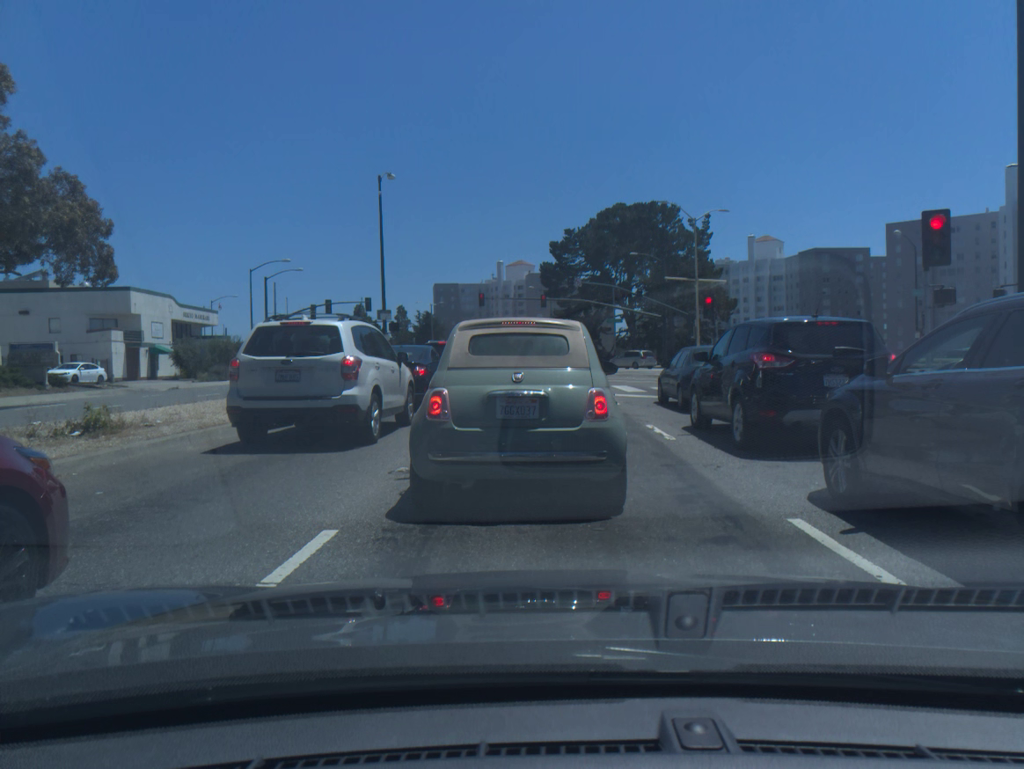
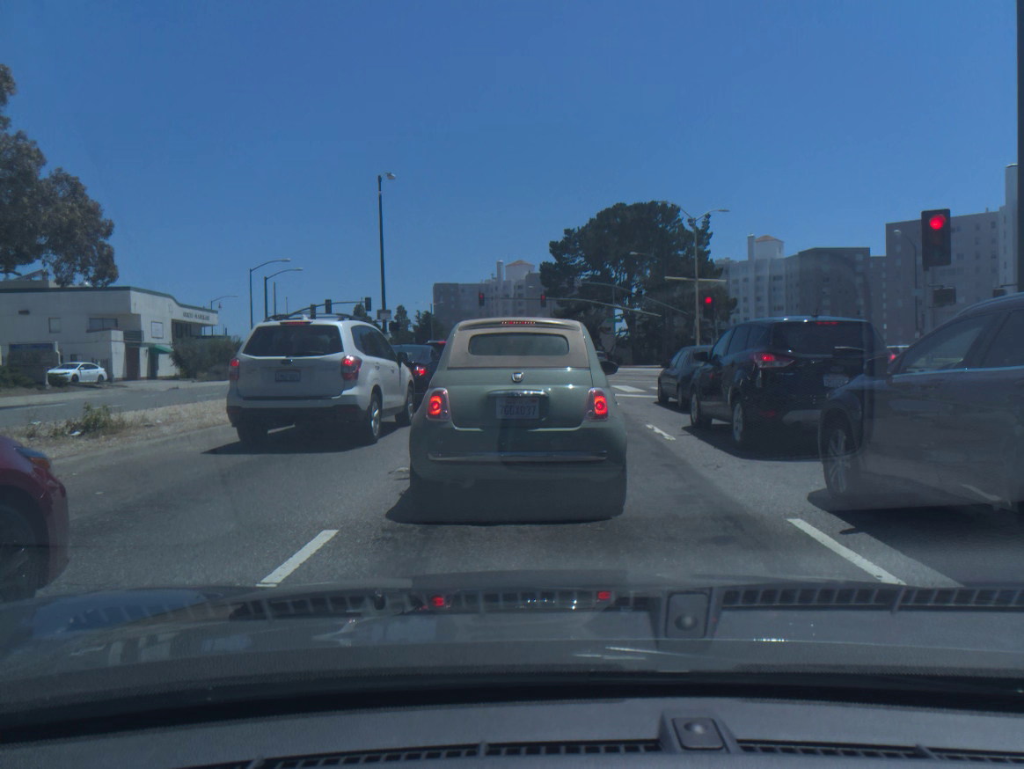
(0.0, 0.0) m; 0°
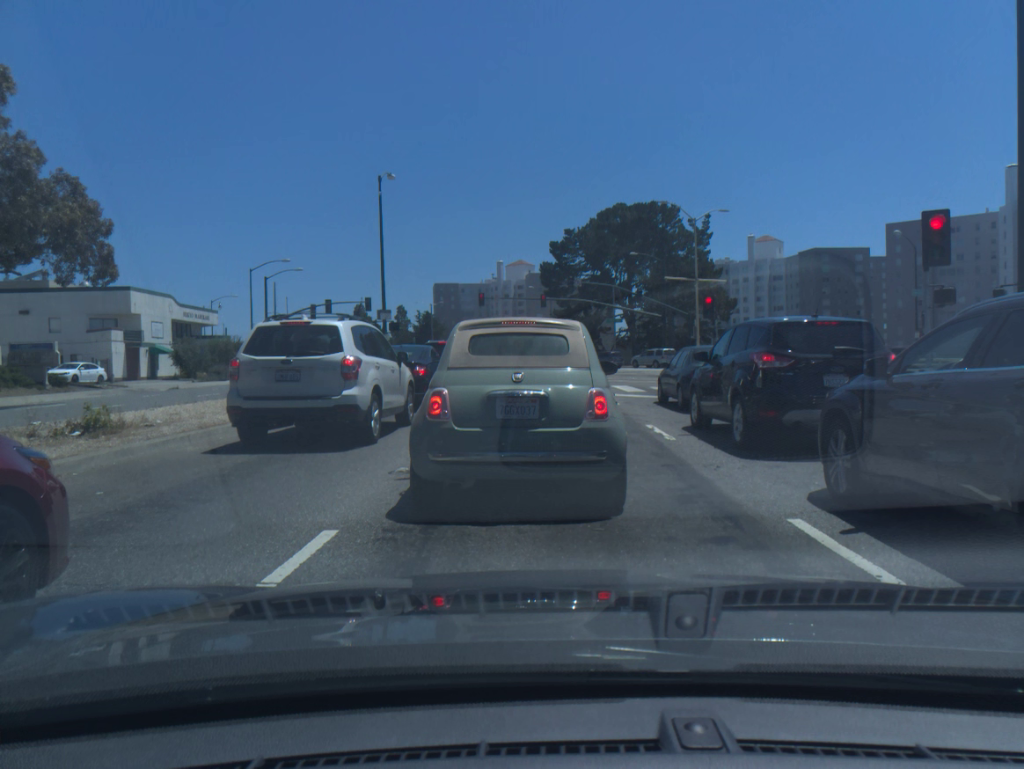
(0.0, 0.0) m; 0°
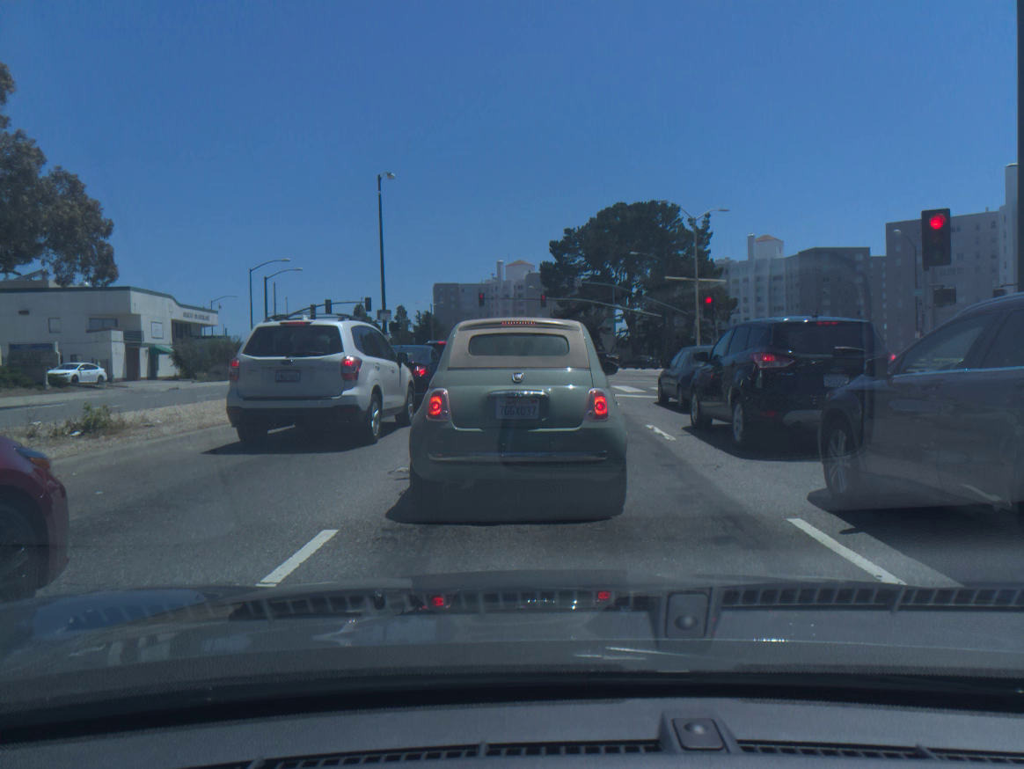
(+0.1, +0.1) m; 0°
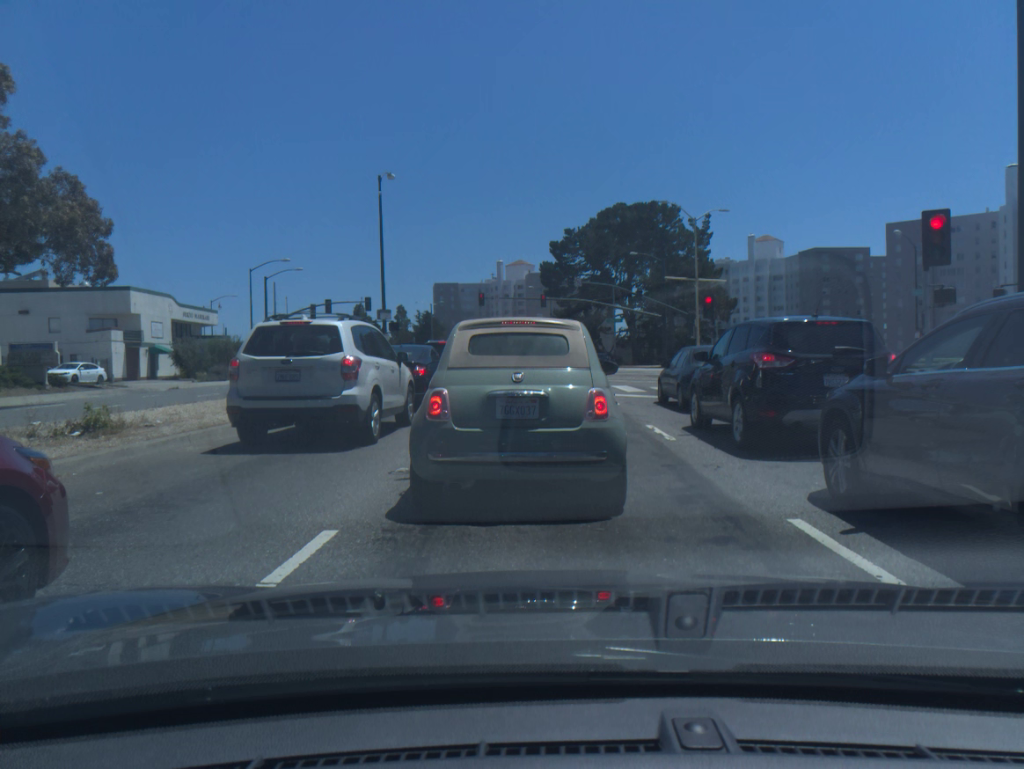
(0.0, 0.0) m; 0°
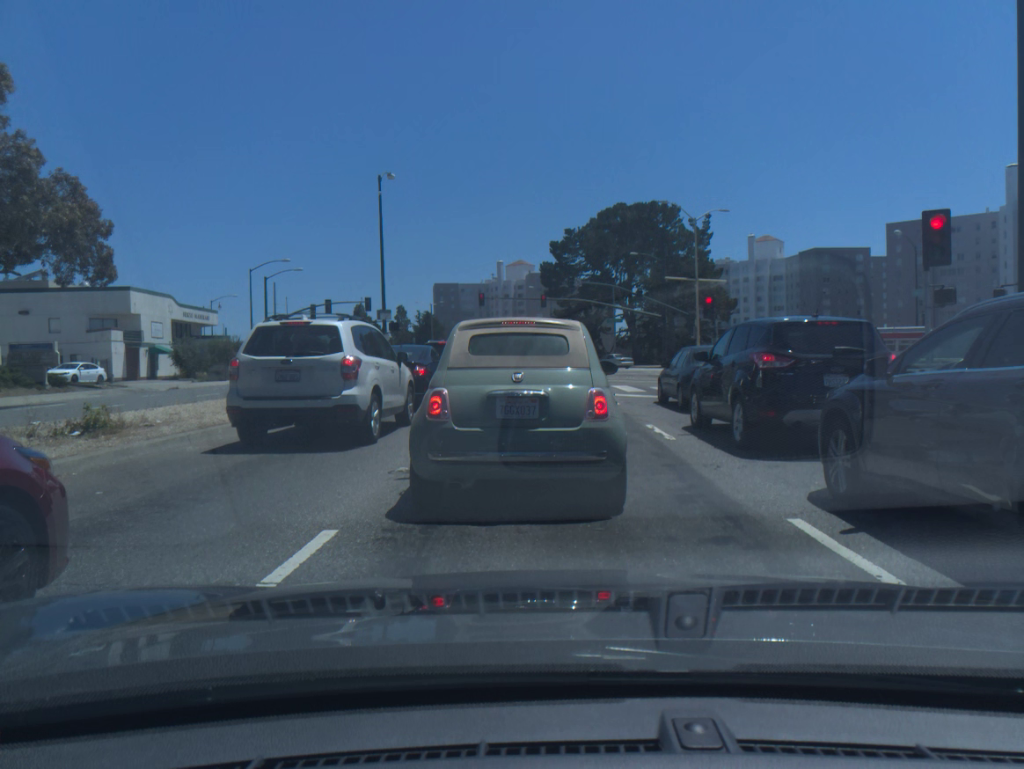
(+0.1, -0.1) m; 0°
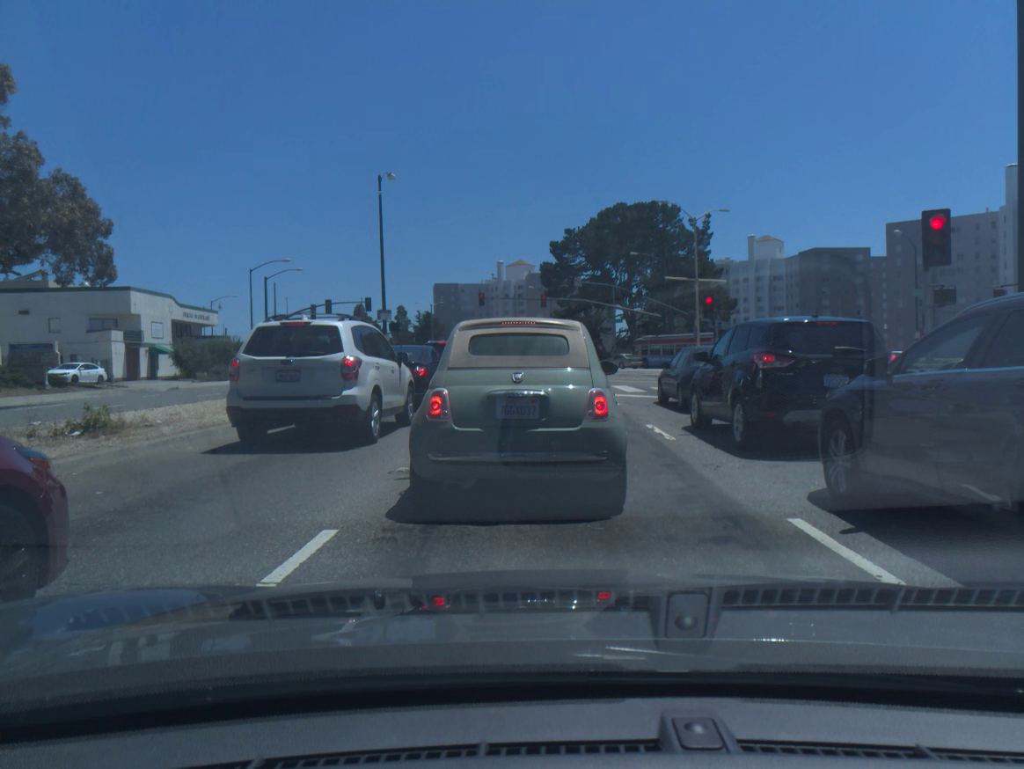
(0.0, 0.0) m; 0°
